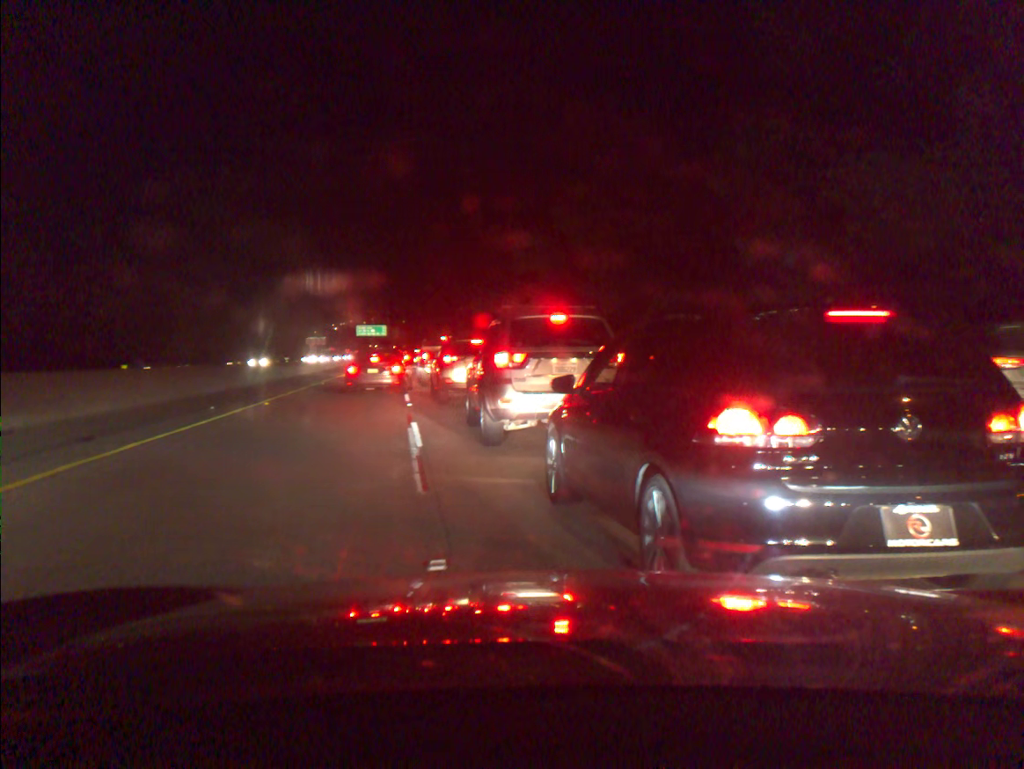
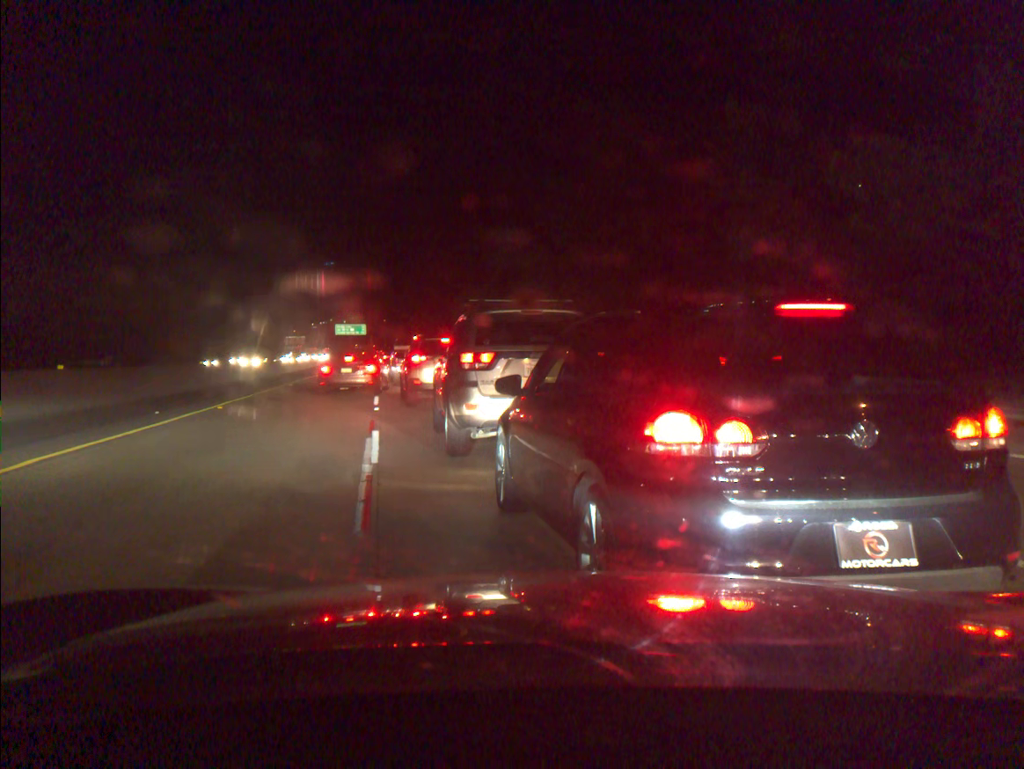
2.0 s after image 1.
(+0.1, +1.6) m; +1°
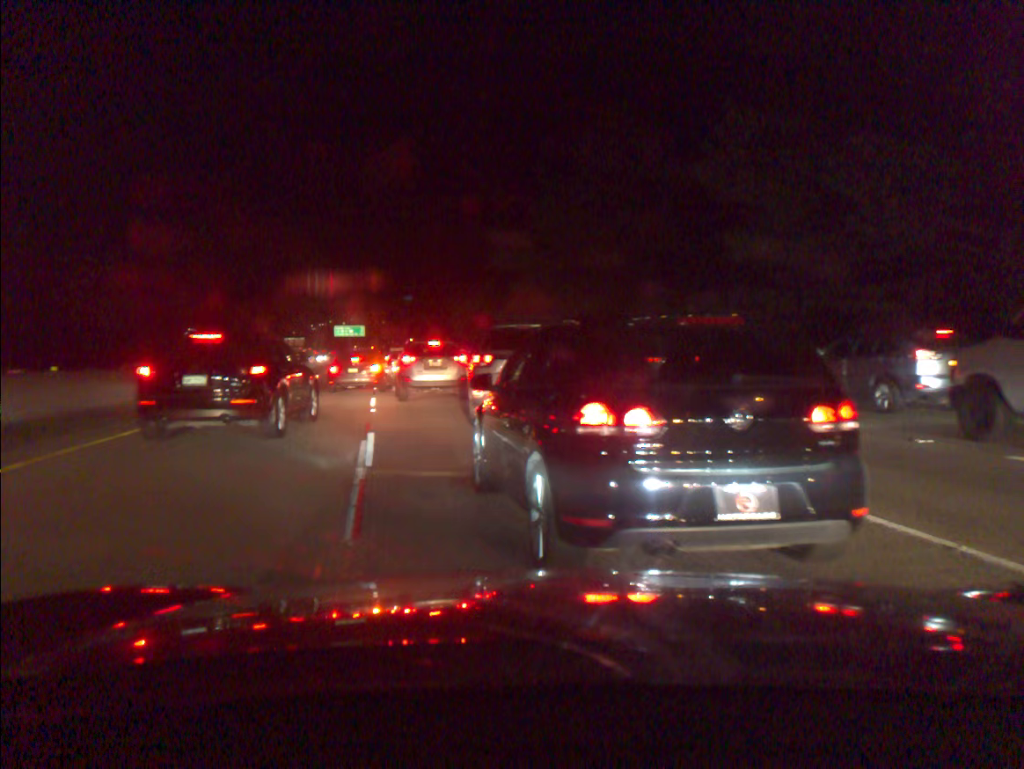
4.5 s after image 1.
(0.0, +0.2) m; 0°
